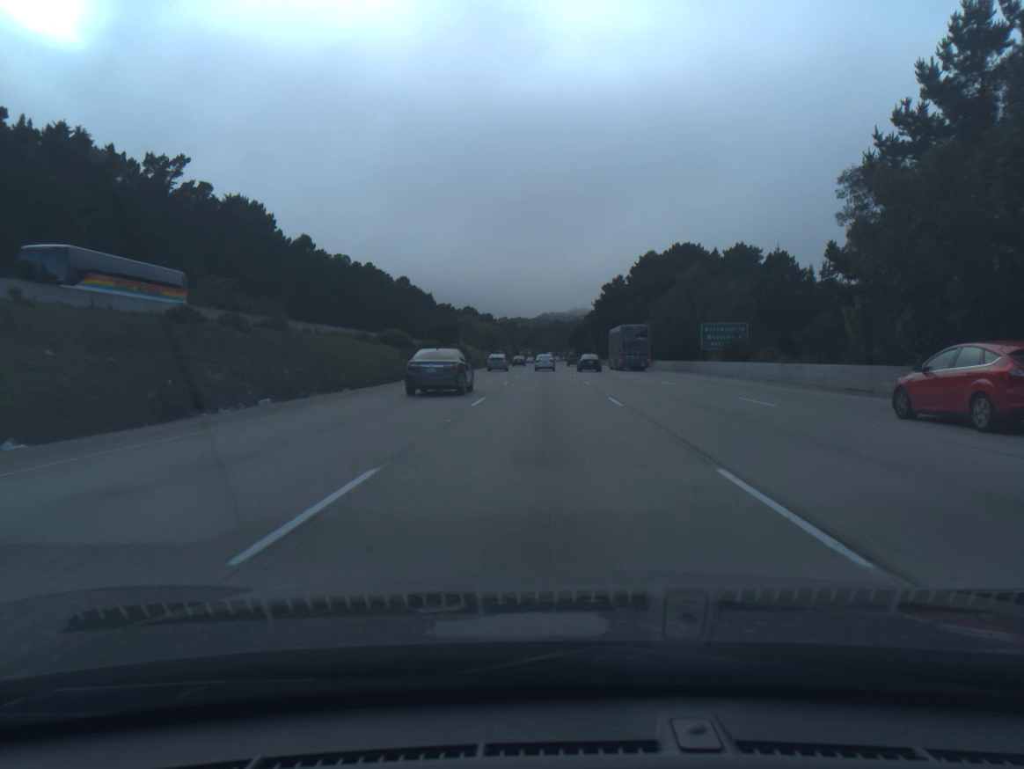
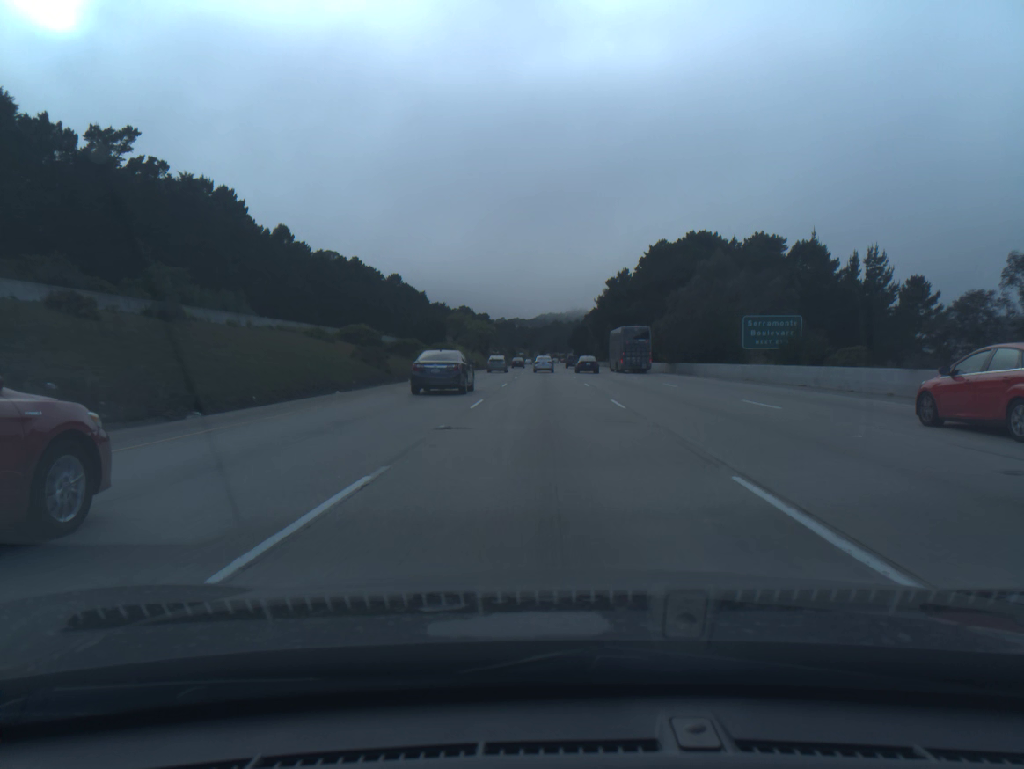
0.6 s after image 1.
(0.0, +15.0) m; 0°
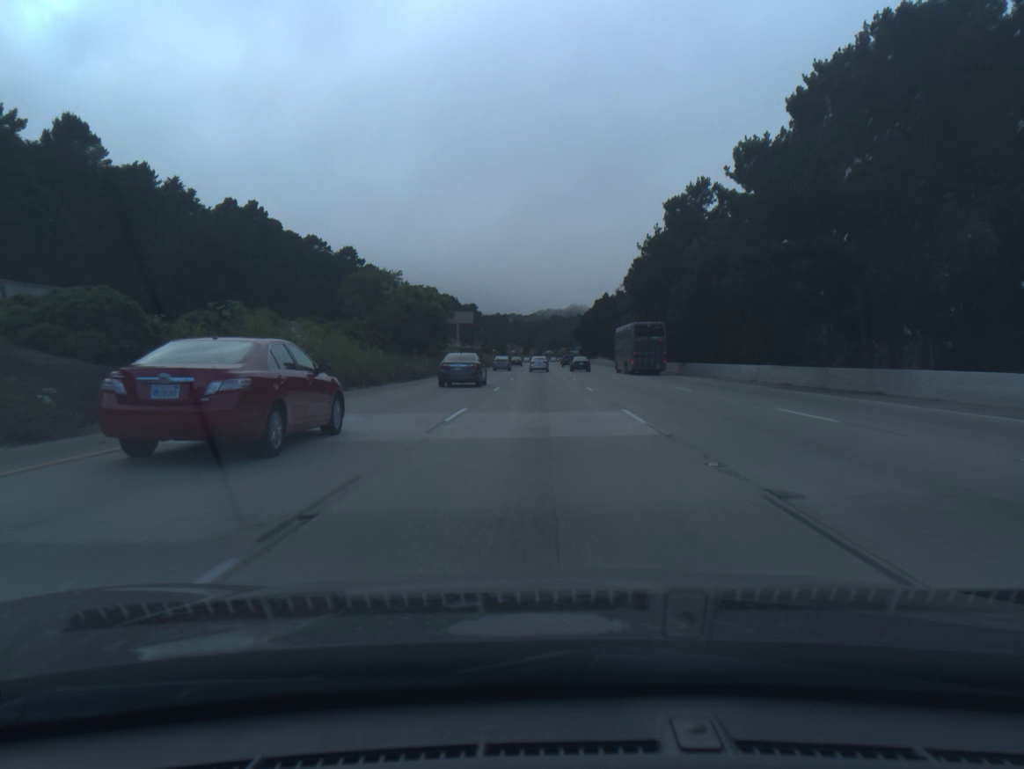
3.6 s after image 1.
(+0.2, +76.8) m; 0°
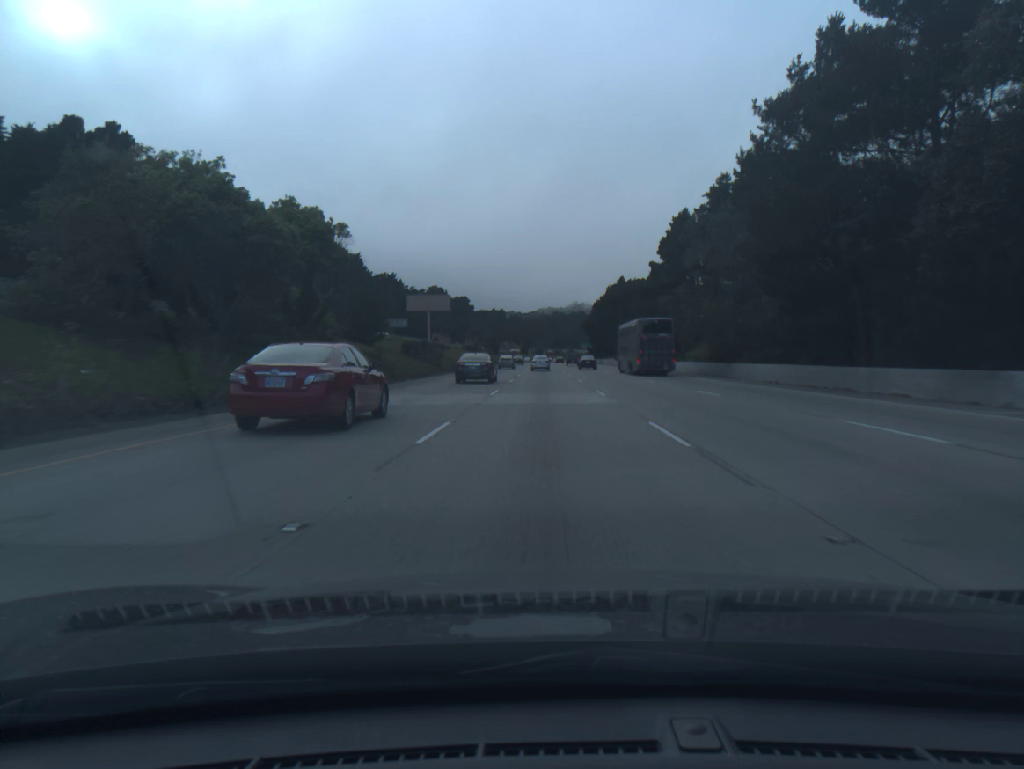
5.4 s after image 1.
(0.0, +47.7) m; 0°
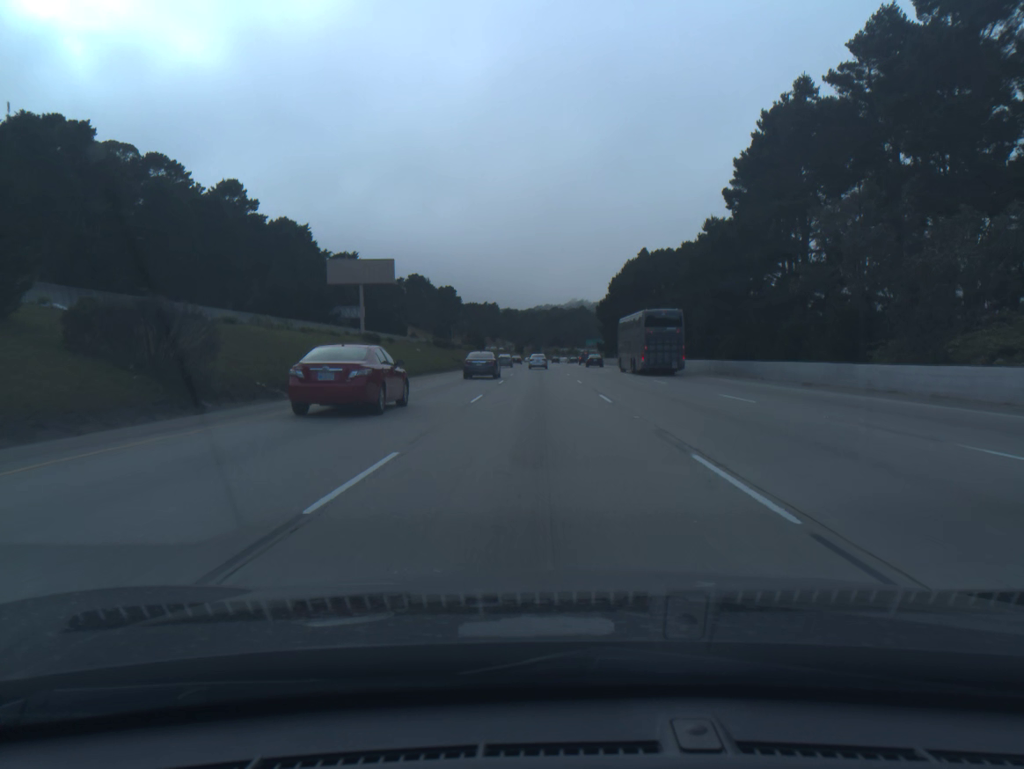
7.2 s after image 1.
(+0.1, +48.7) m; 0°
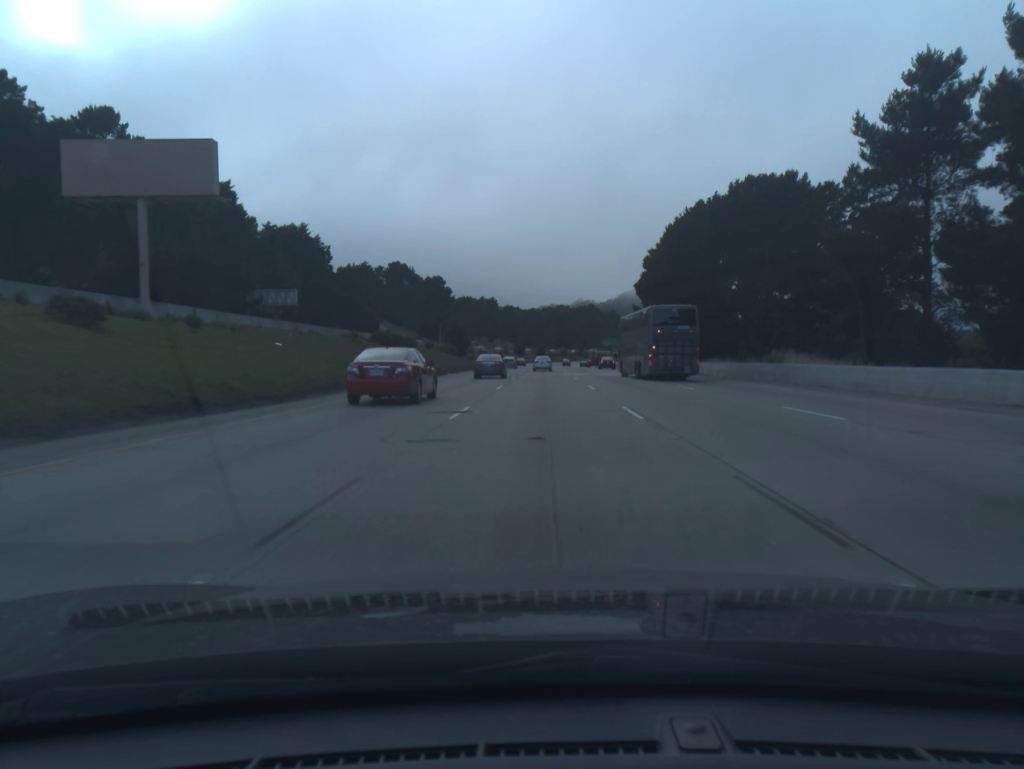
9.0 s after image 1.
(-0.2, +49.4) m; 0°
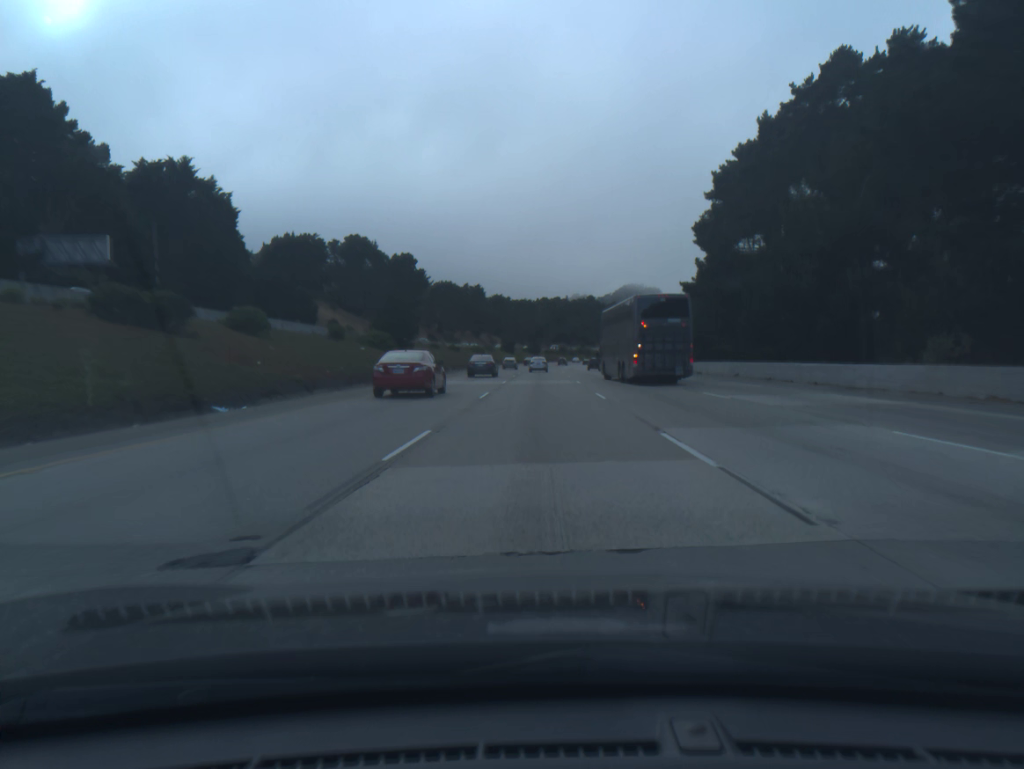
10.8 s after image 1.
(+0.1, +50.0) m; 0°
